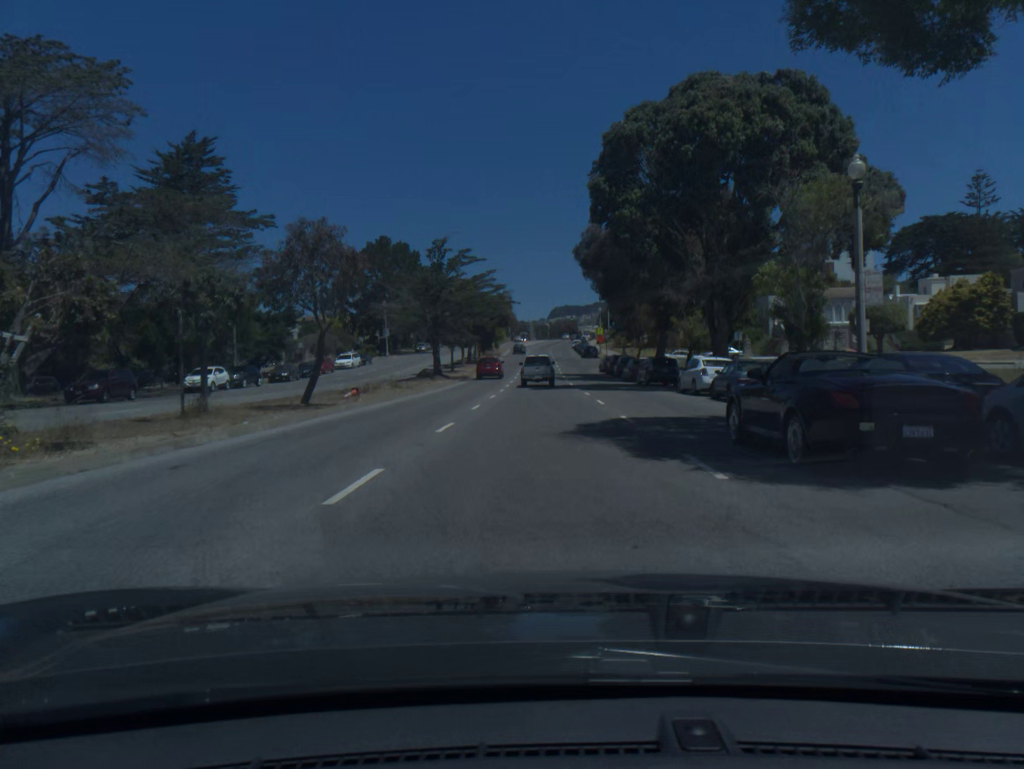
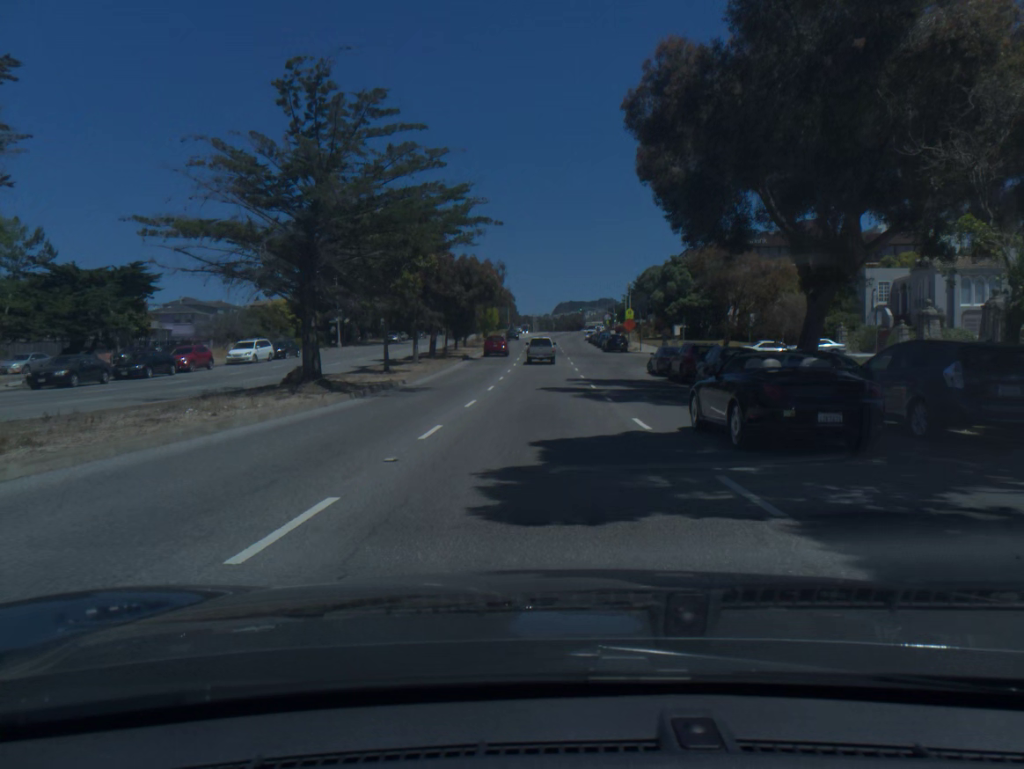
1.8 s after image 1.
(-0.1, +31.3) m; 0°
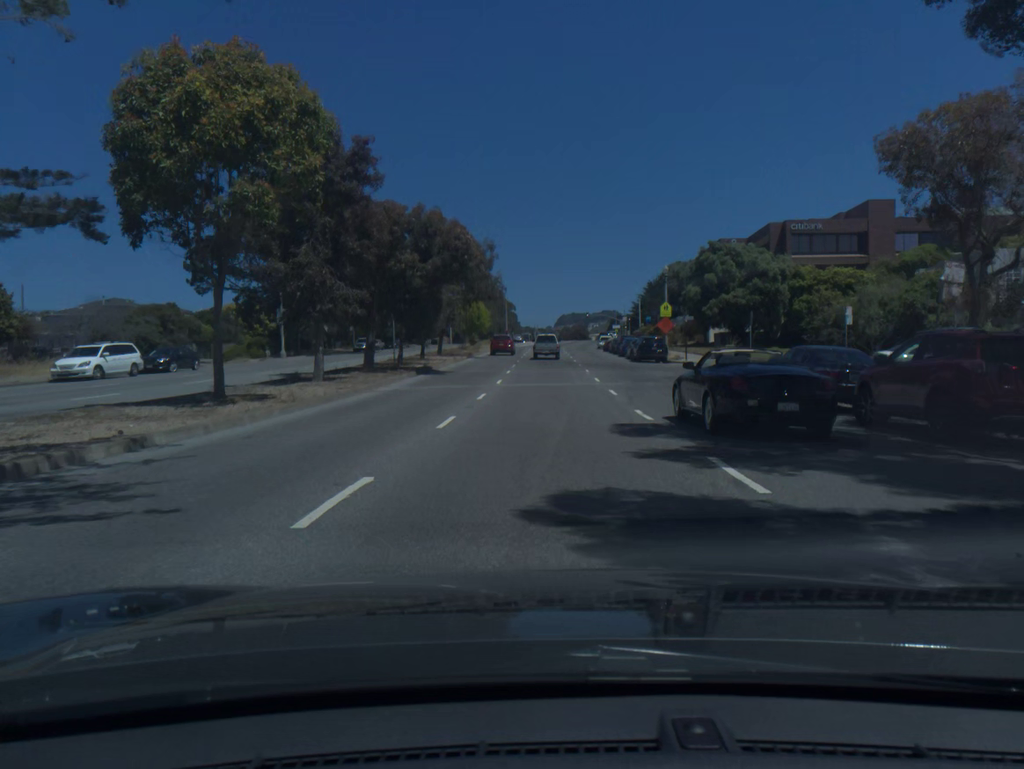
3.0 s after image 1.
(0.0, +20.8) m; 0°
